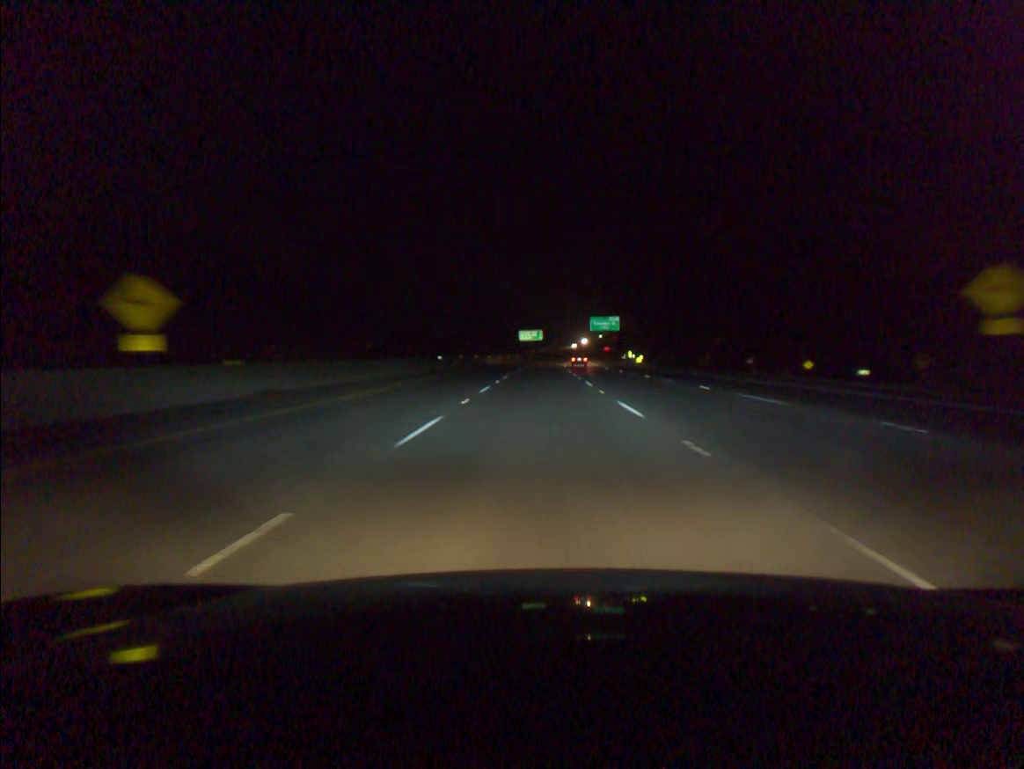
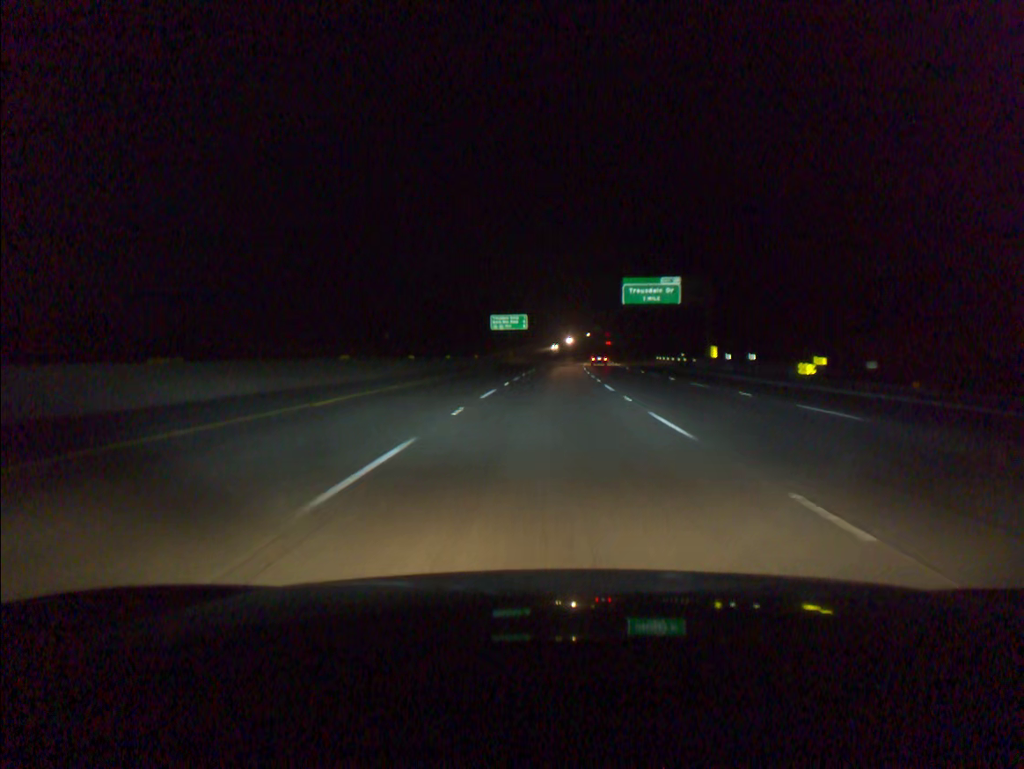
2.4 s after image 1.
(+0.3, +76.7) m; +1°
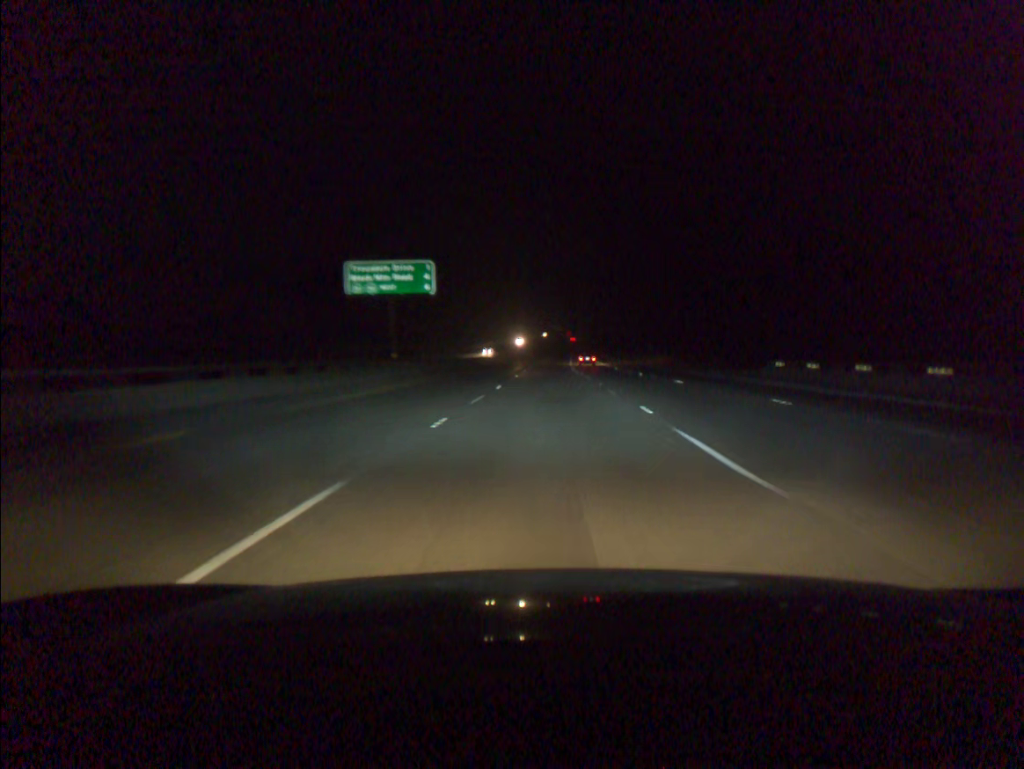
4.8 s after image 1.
(+2.2, +76.4) m; +3°
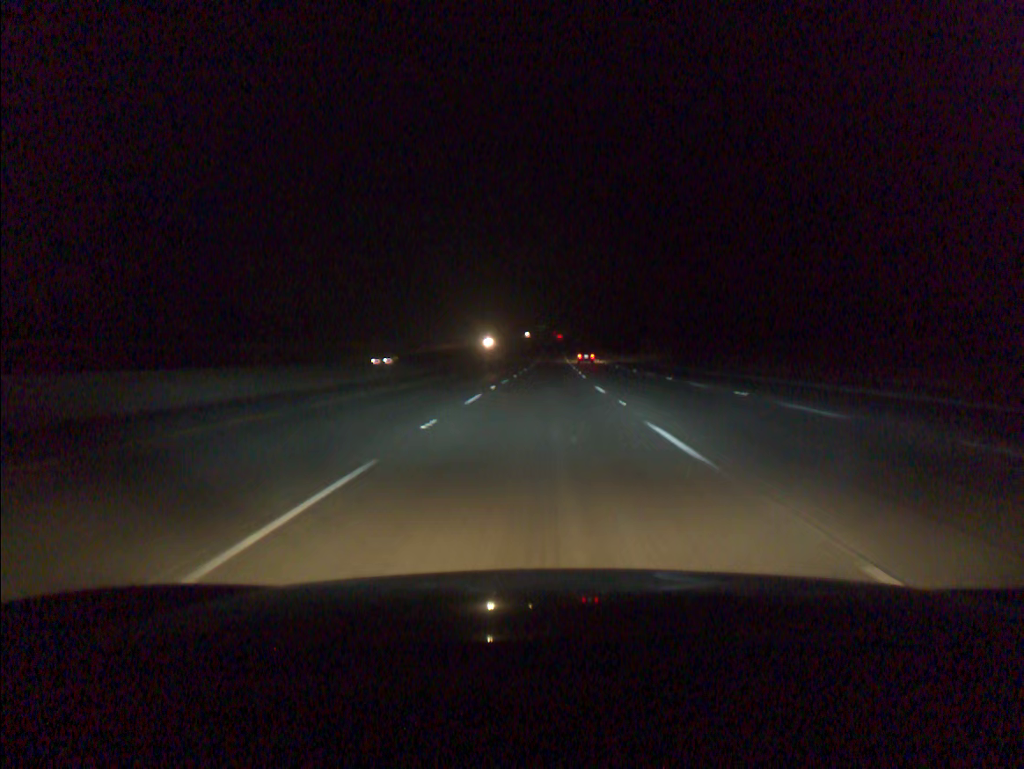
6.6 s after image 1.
(+0.8, +57.2) m; +1°
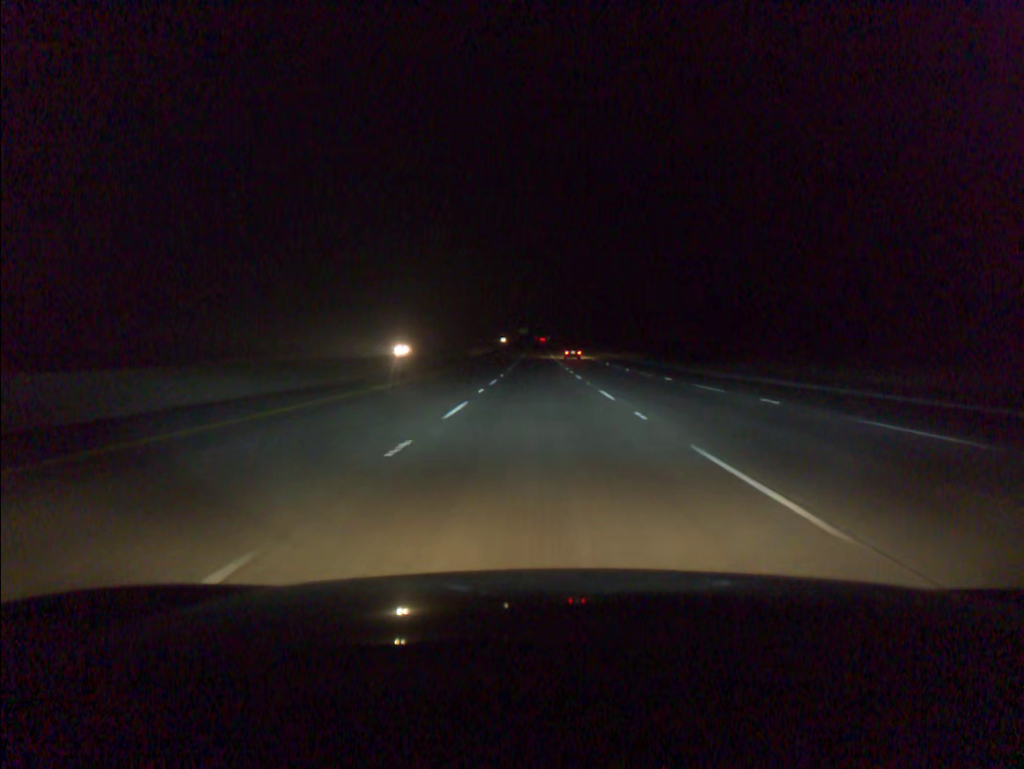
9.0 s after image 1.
(+0.7, +76.1) m; +1°
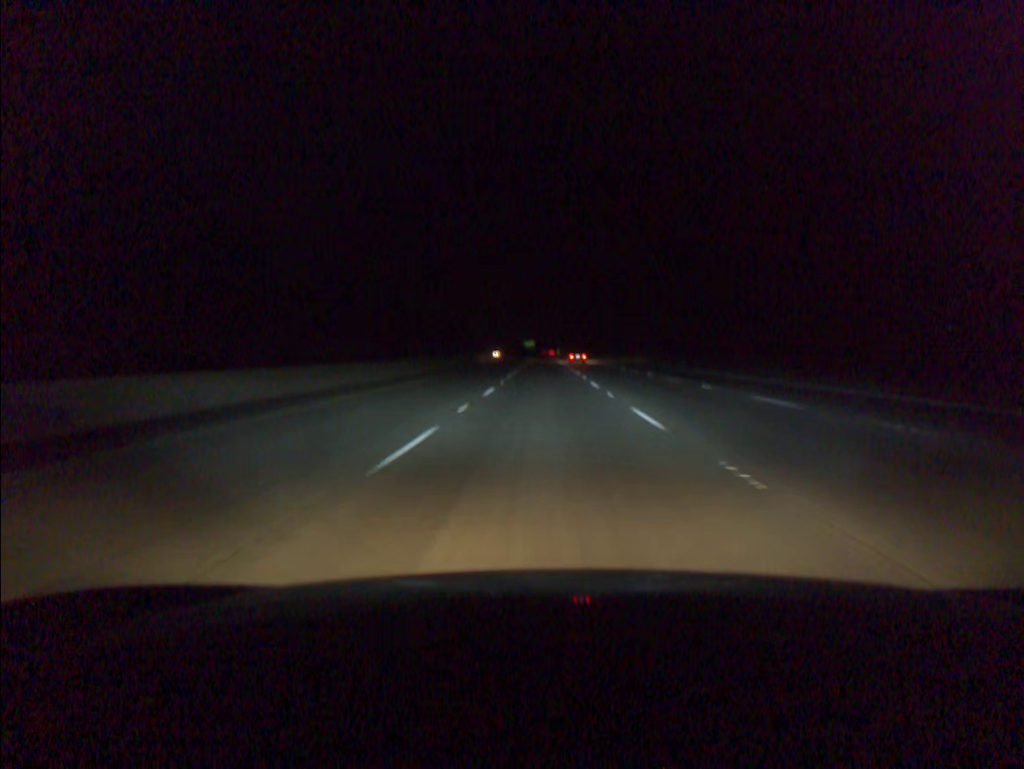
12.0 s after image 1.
(-0.5, +94.6) m; -1°
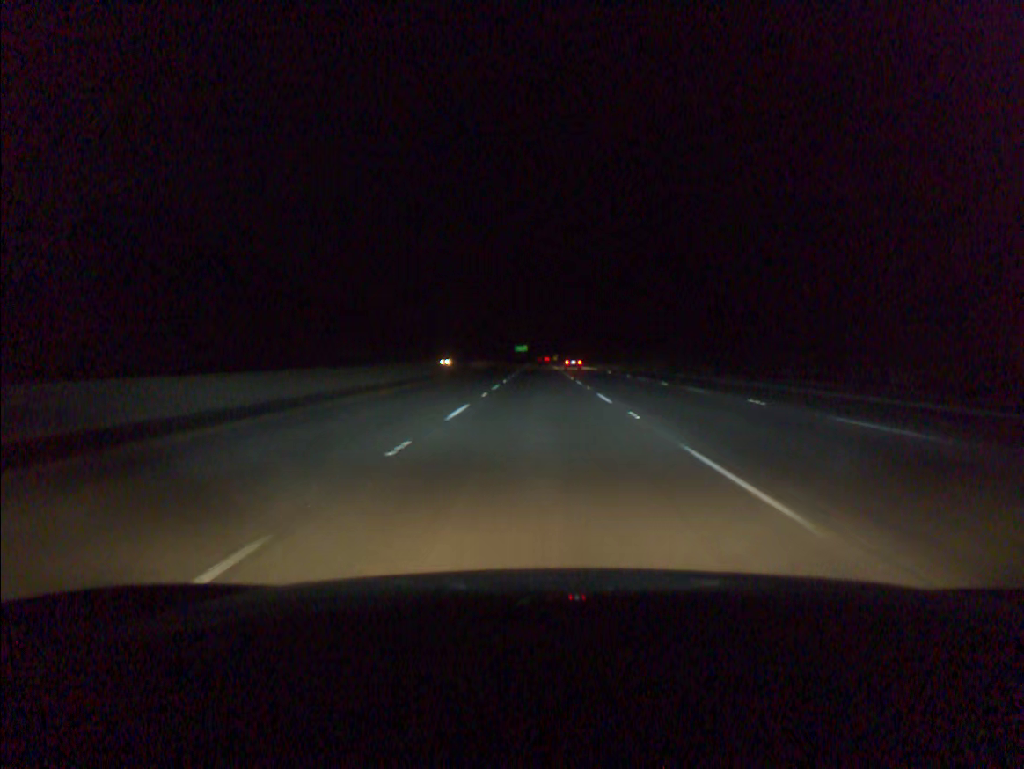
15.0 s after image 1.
(+0.3, +94.4) m; 0°
